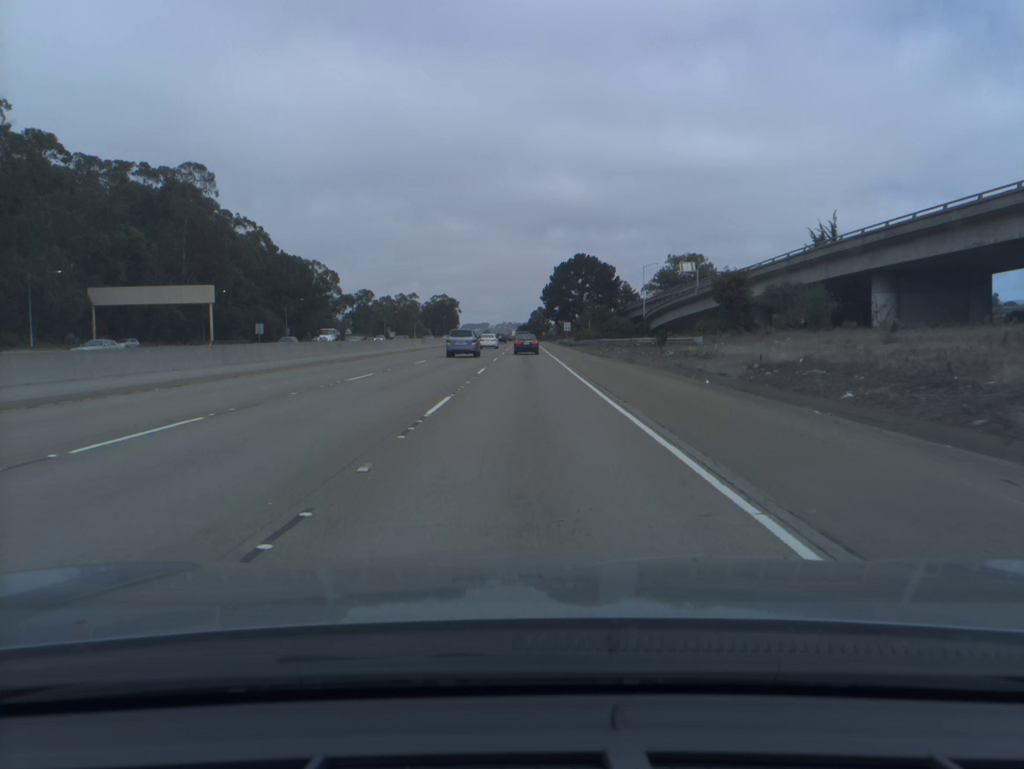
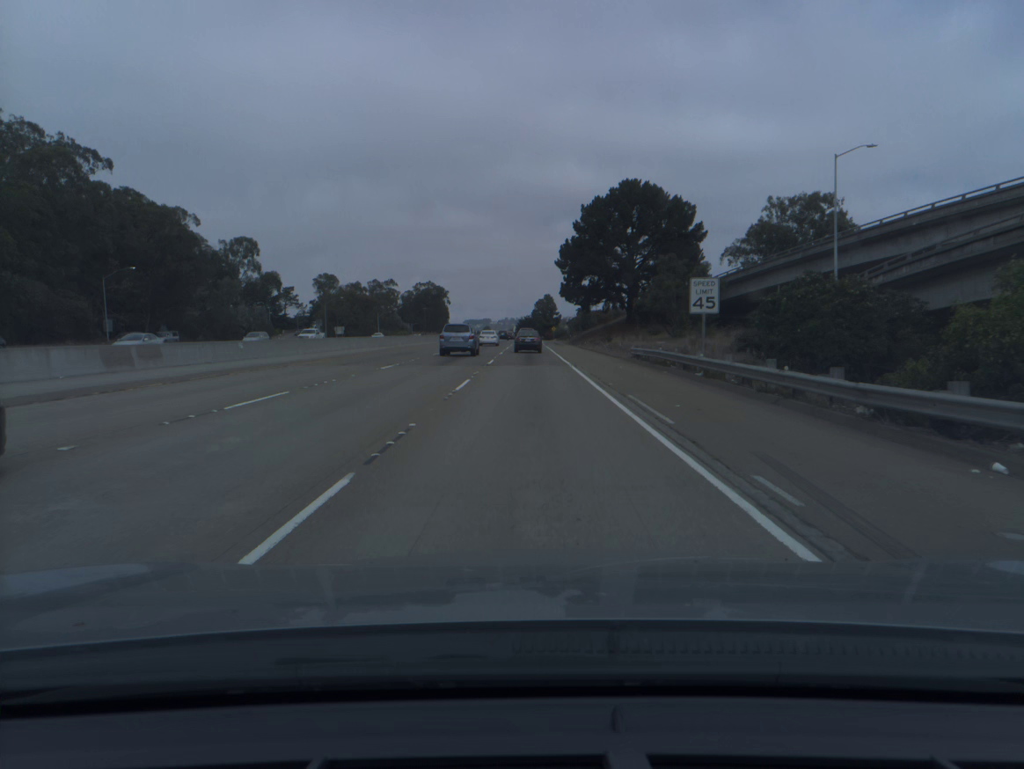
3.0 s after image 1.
(0.0, +82.2) m; 0°
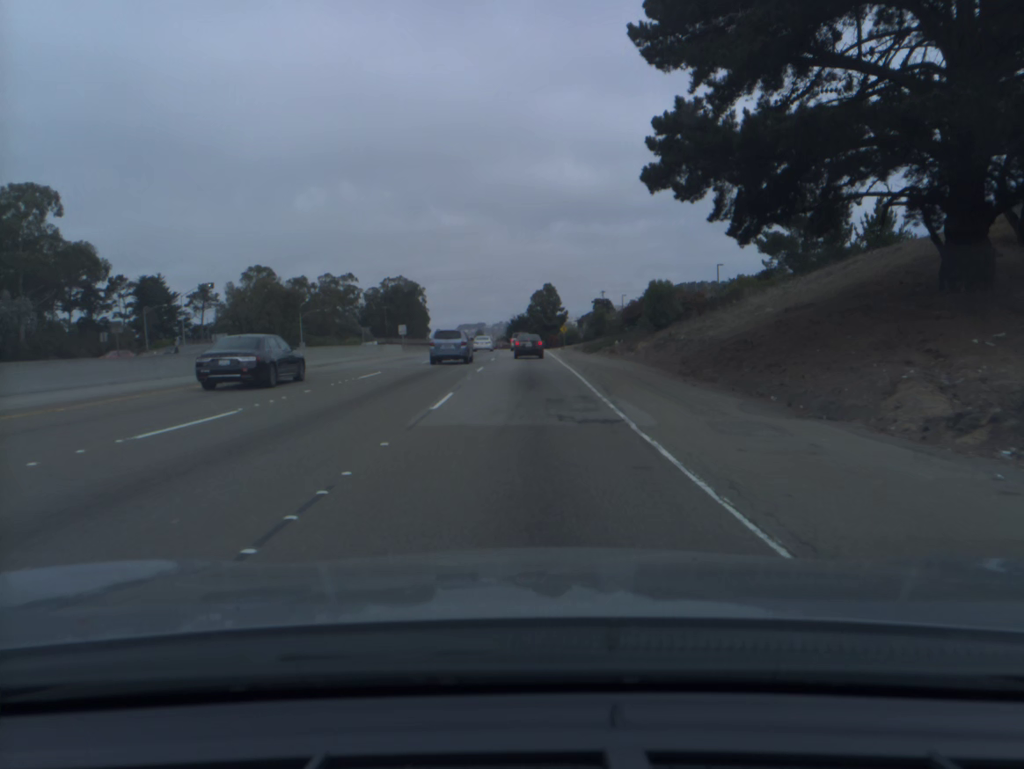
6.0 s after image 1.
(+0.3, +77.2) m; 0°
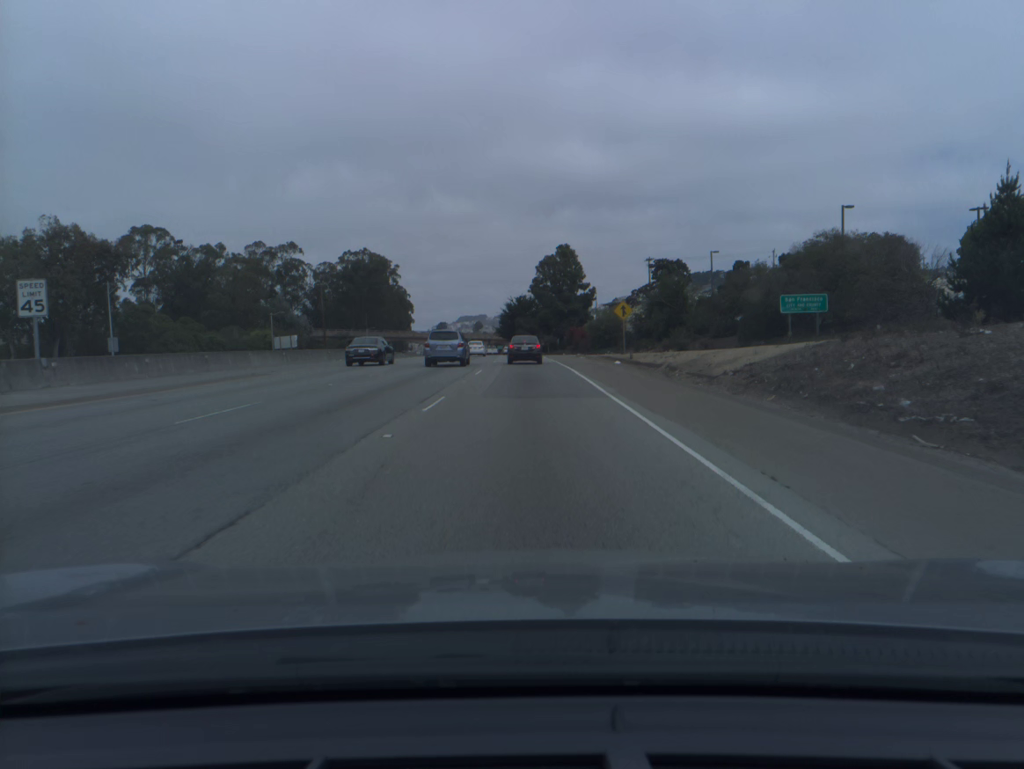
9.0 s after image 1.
(-0.1, +73.2) m; 0°
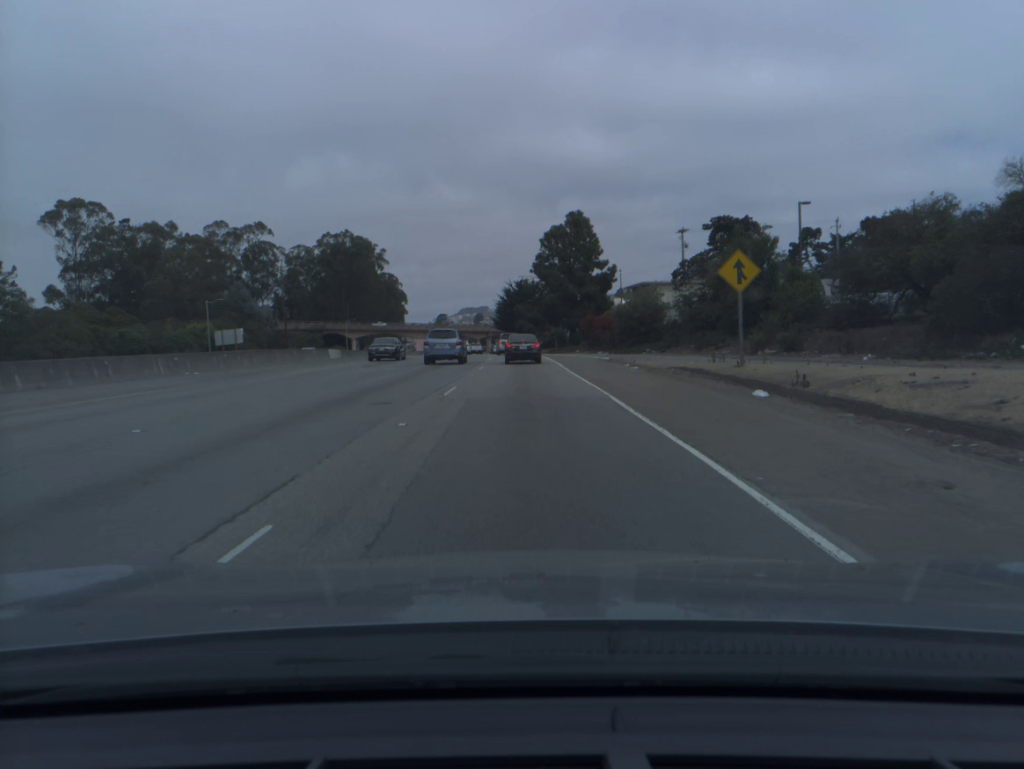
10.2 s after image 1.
(-0.1, +26.8) m; 0°
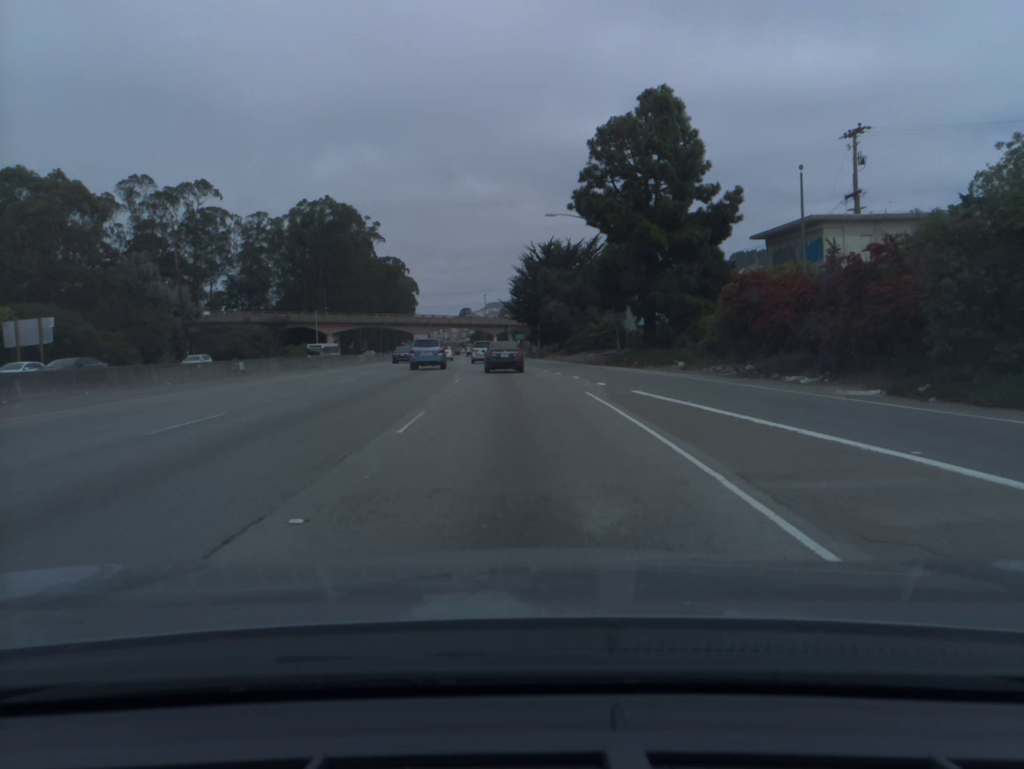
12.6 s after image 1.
(-0.6, +49.7) m; -2°
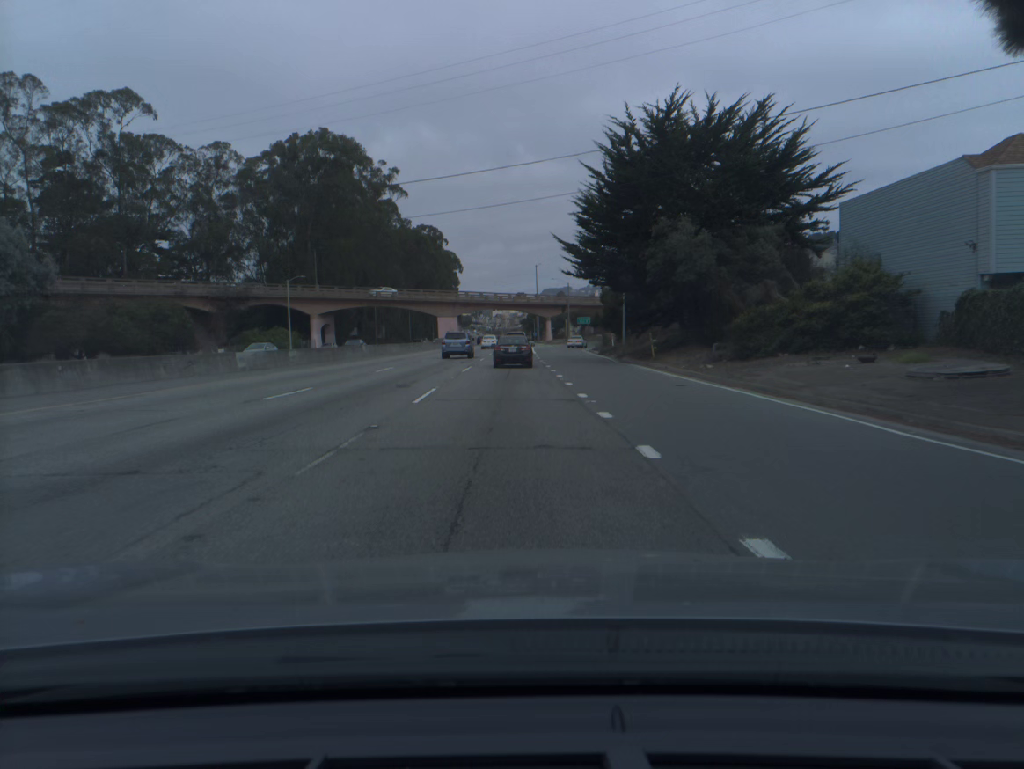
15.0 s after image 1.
(-1.6, +46.7) m; -4°
